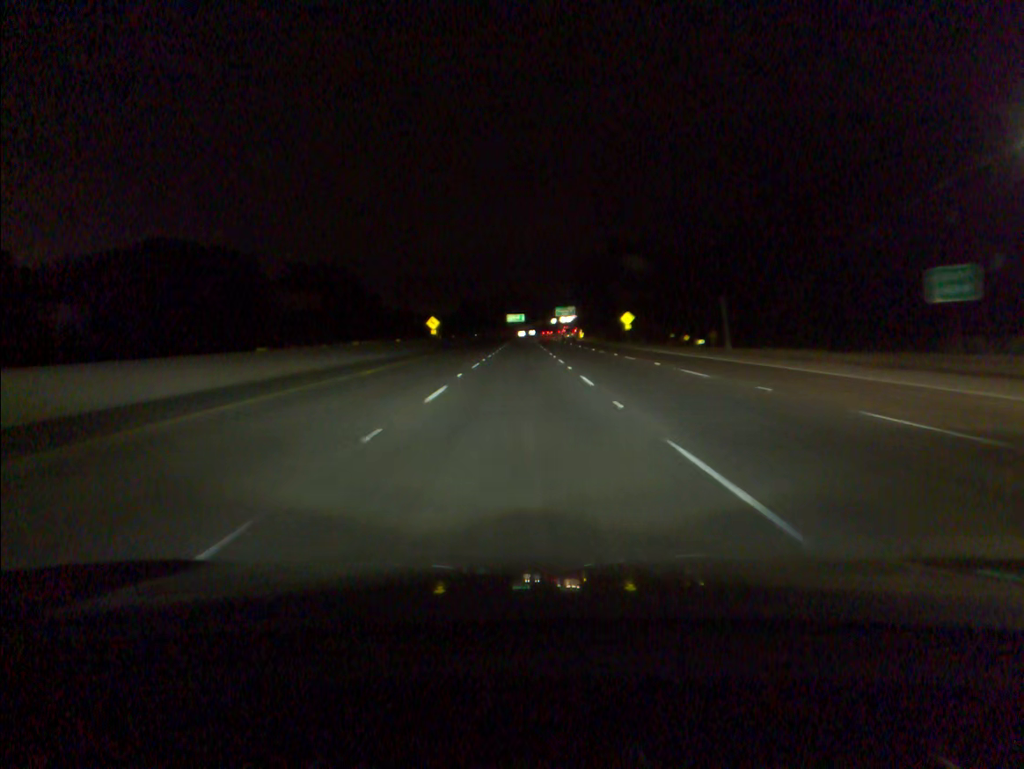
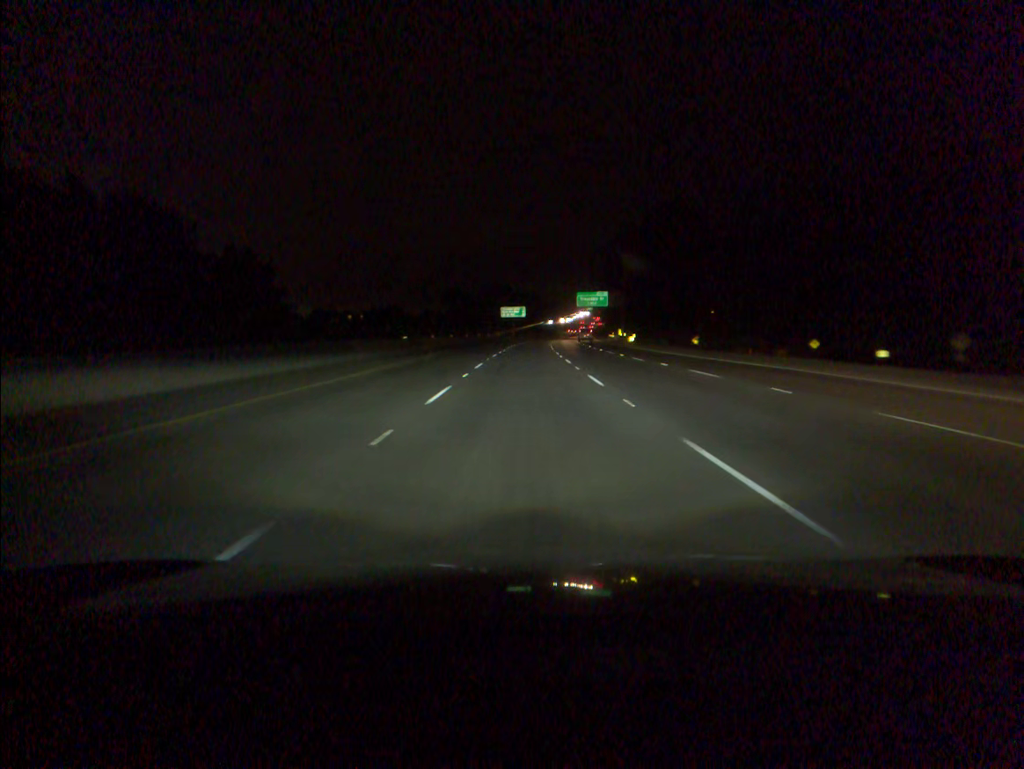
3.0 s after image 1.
(-0.2, +87.9) m; 0°
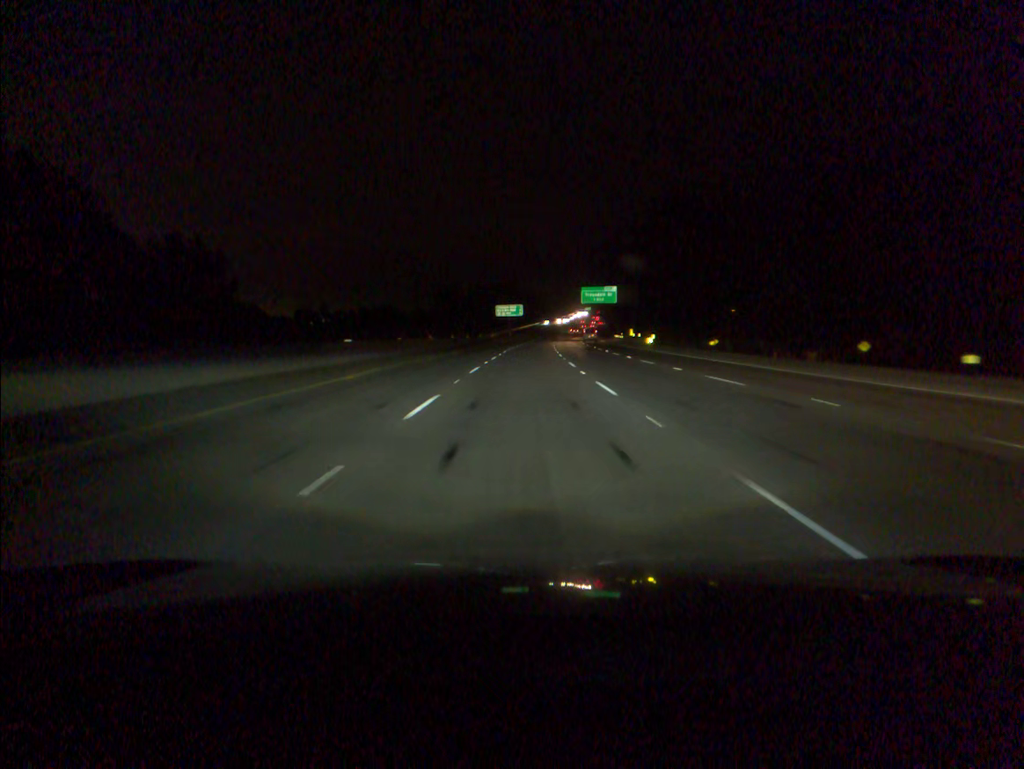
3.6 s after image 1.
(0.0, +17.4) m; 0°
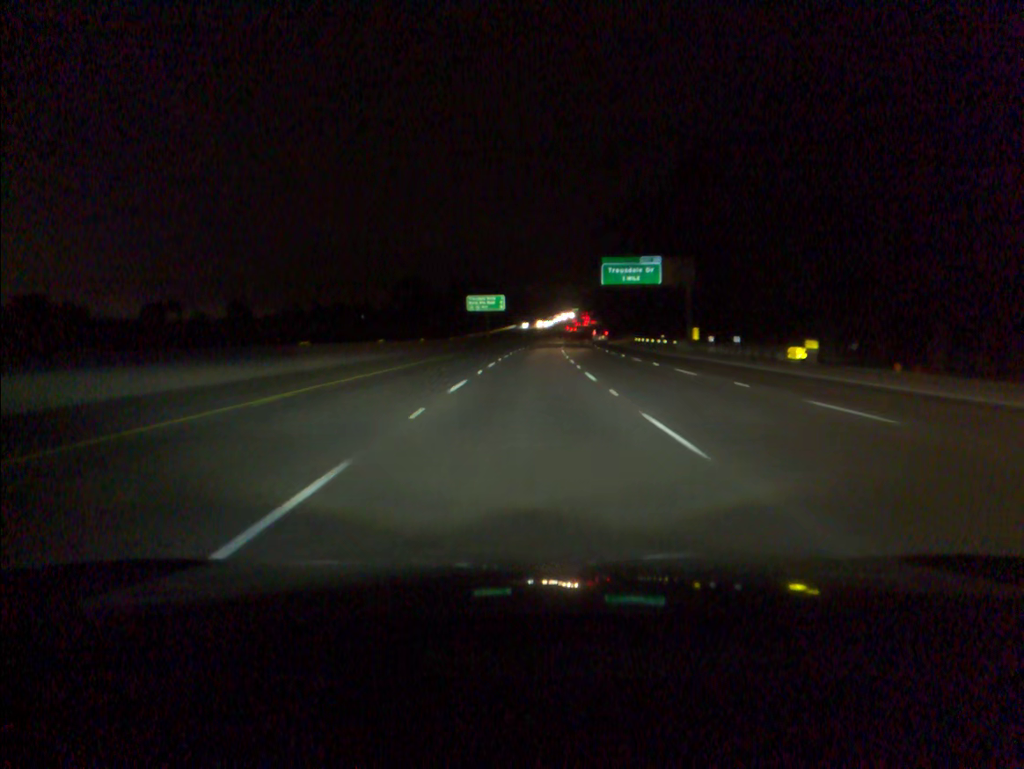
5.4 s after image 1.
(+0.4, +52.2) m; +1°
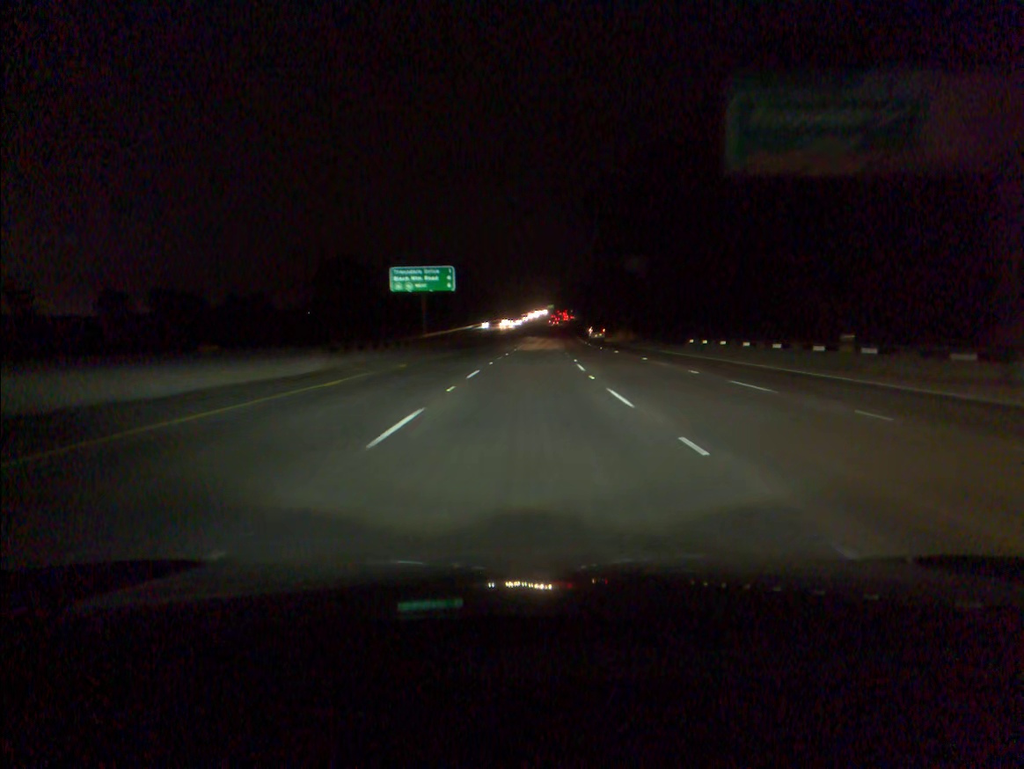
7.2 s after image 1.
(+0.9, +52.4) m; +2°
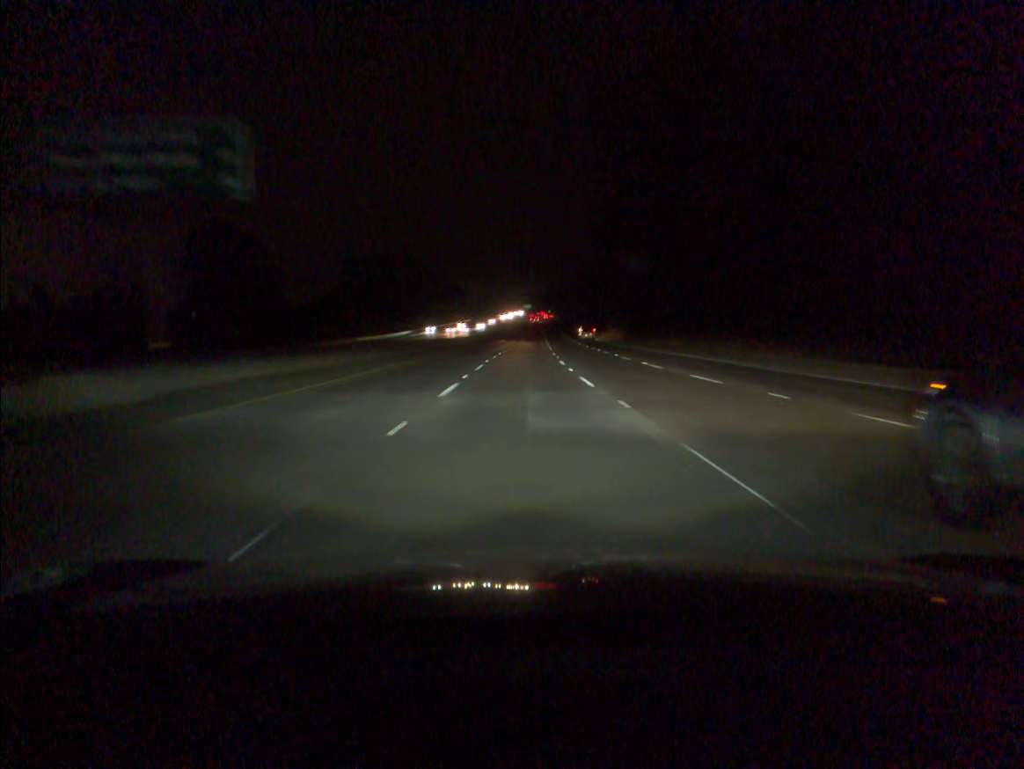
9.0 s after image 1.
(+0.9, +52.6) m; +2°
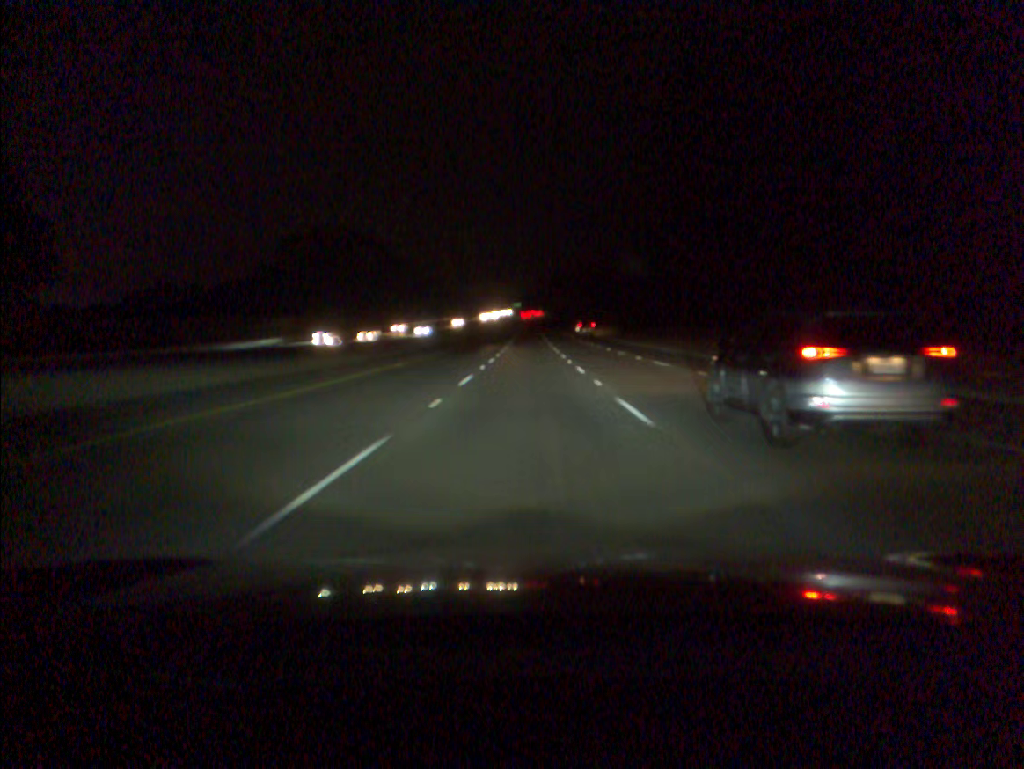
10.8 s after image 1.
(+0.3, +52.8) m; +1°
